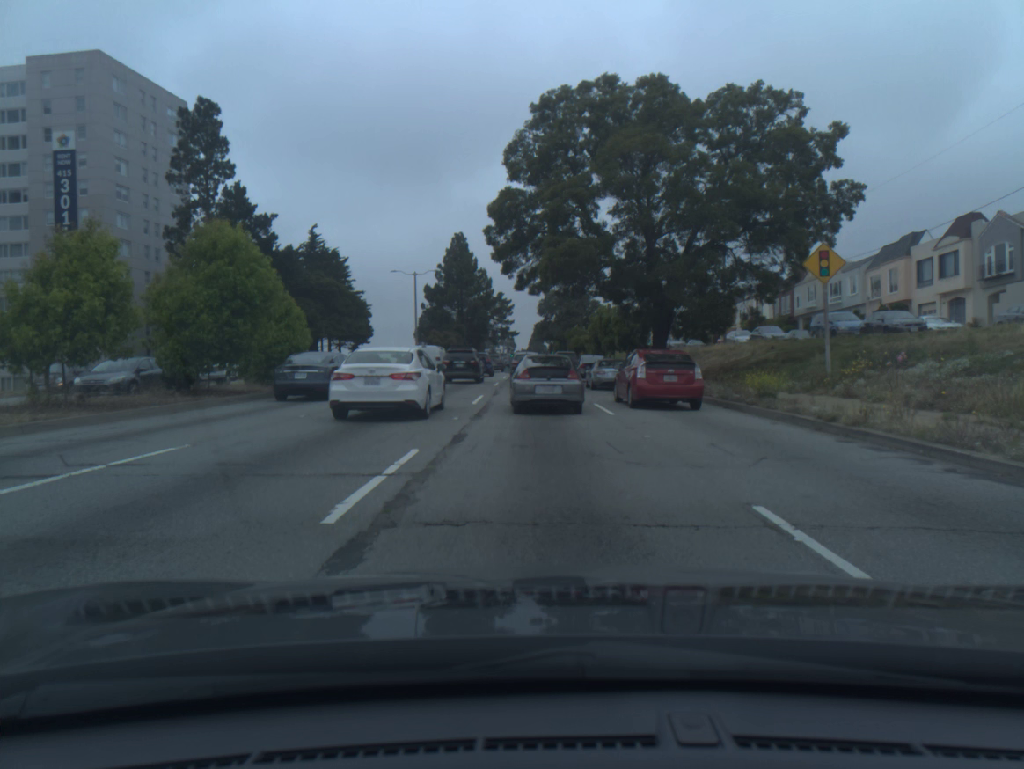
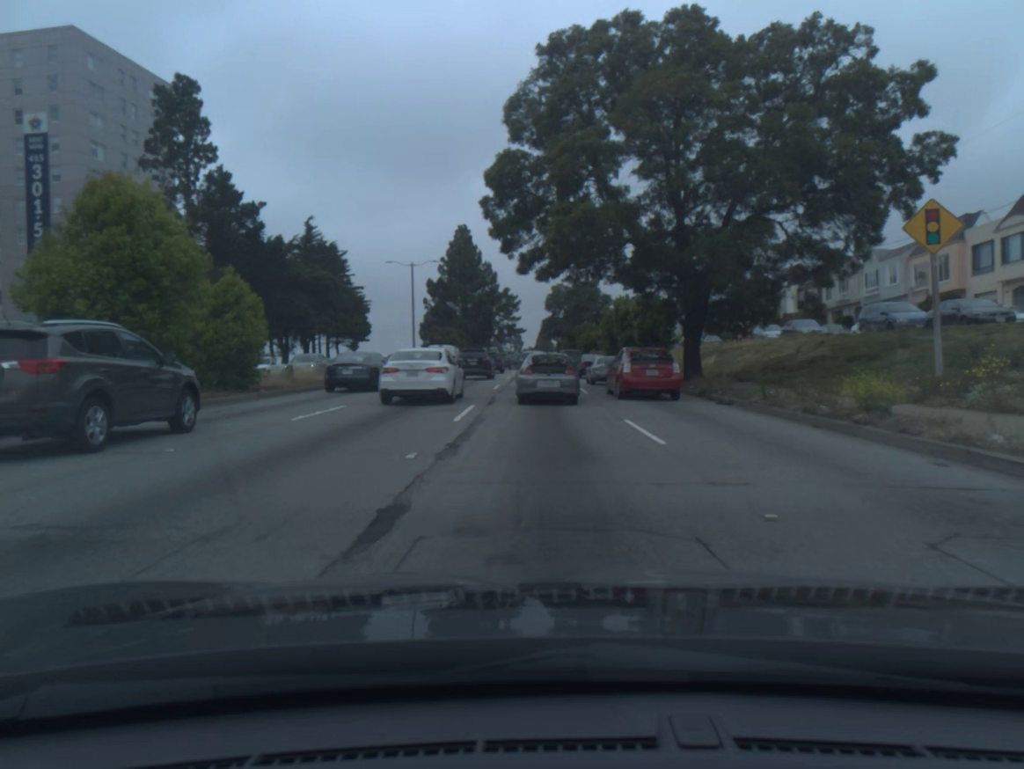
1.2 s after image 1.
(0.0, +6.0) m; -1°
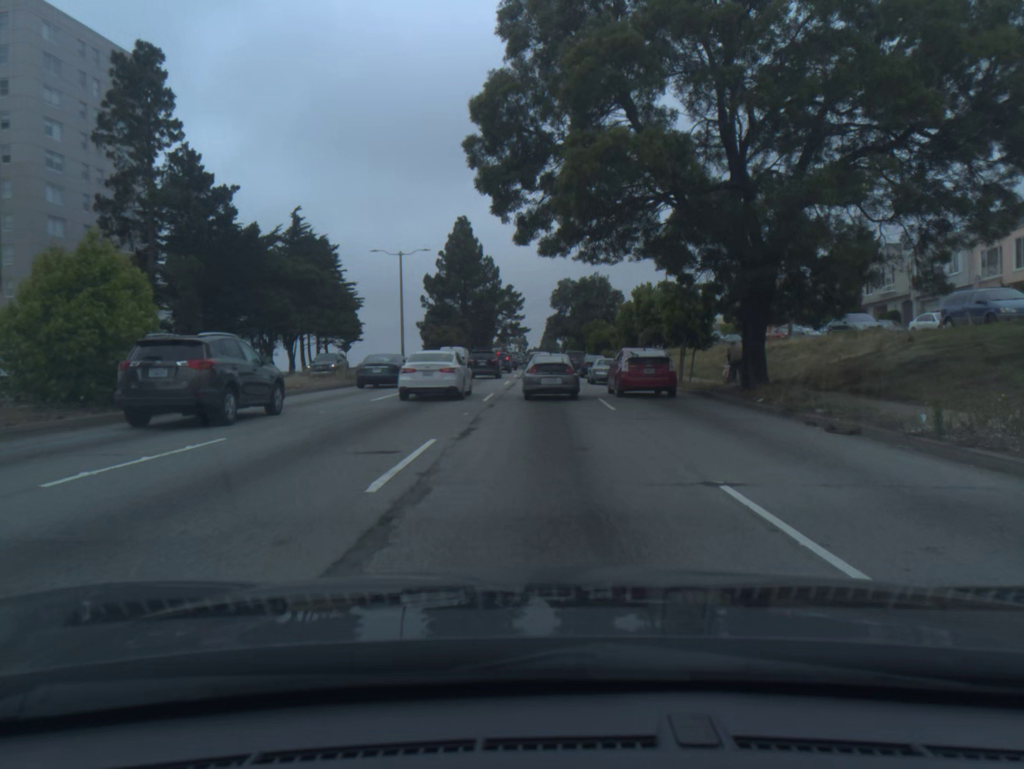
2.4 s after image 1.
(0.0, +7.6) m; 0°
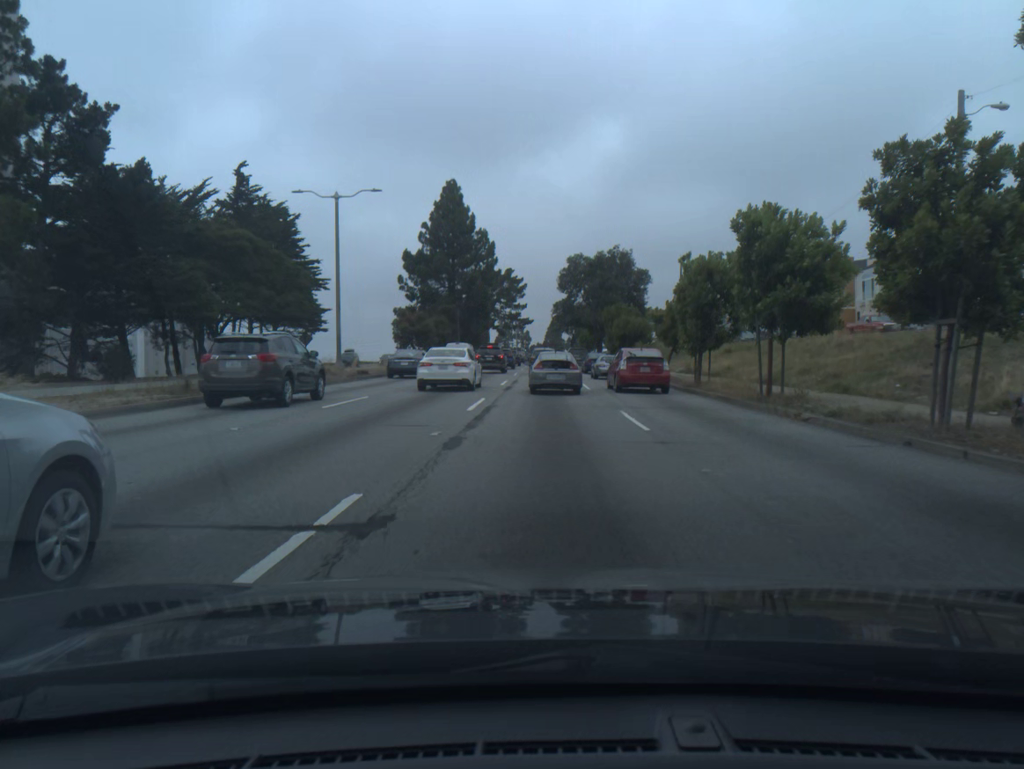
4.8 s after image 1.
(0.0, +19.5) m; 0°
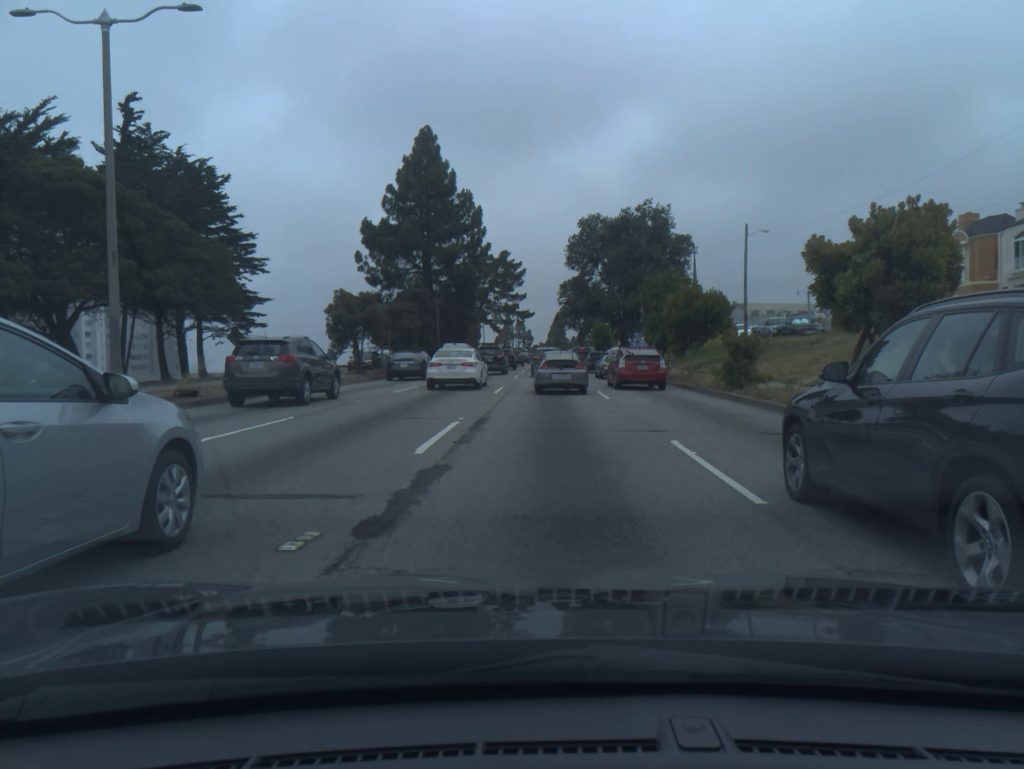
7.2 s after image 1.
(+0.1, +21.4) m; 0°
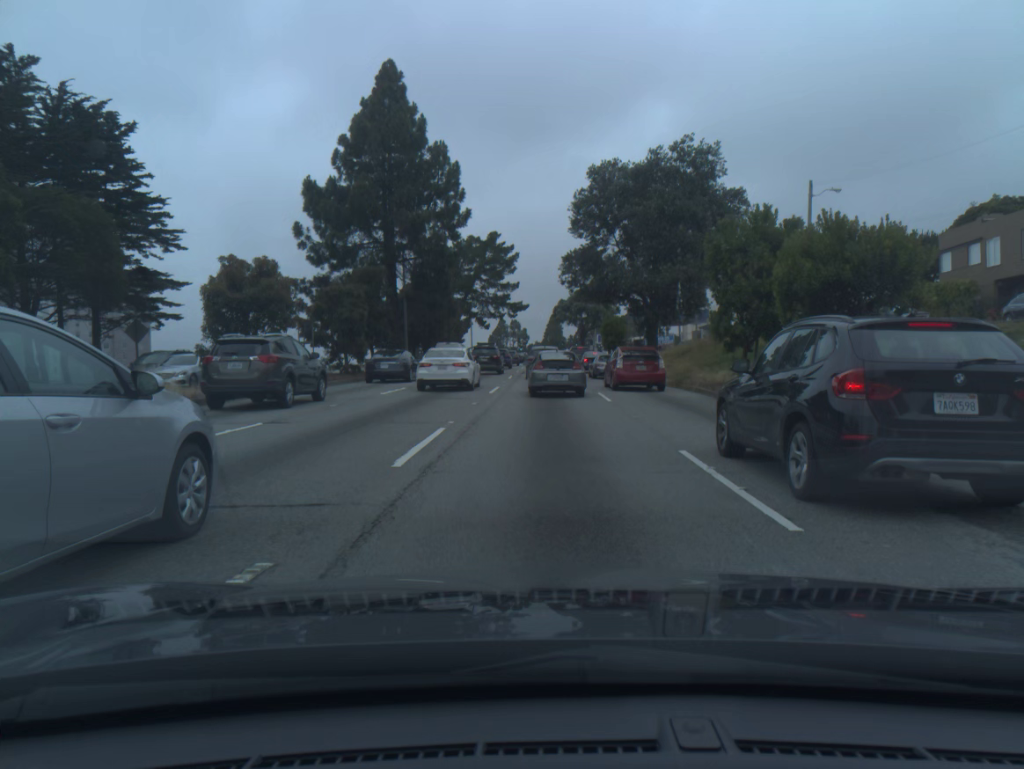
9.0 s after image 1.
(0.0, +15.9) m; 0°
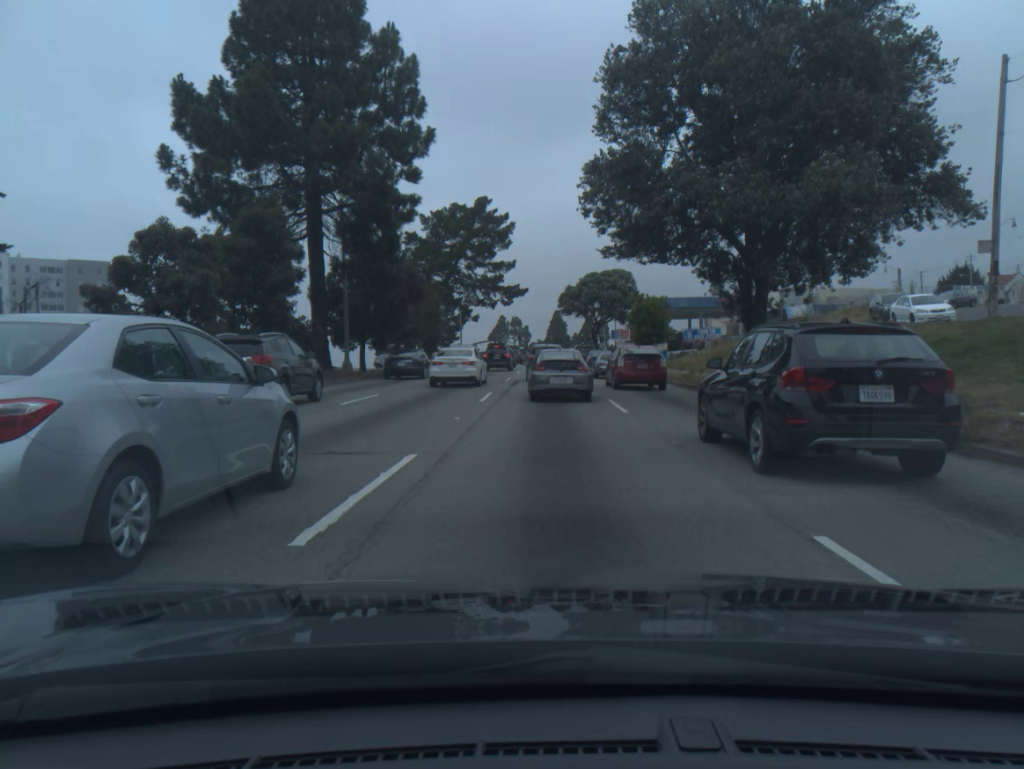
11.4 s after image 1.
(0.0, +19.2) m; 0°
